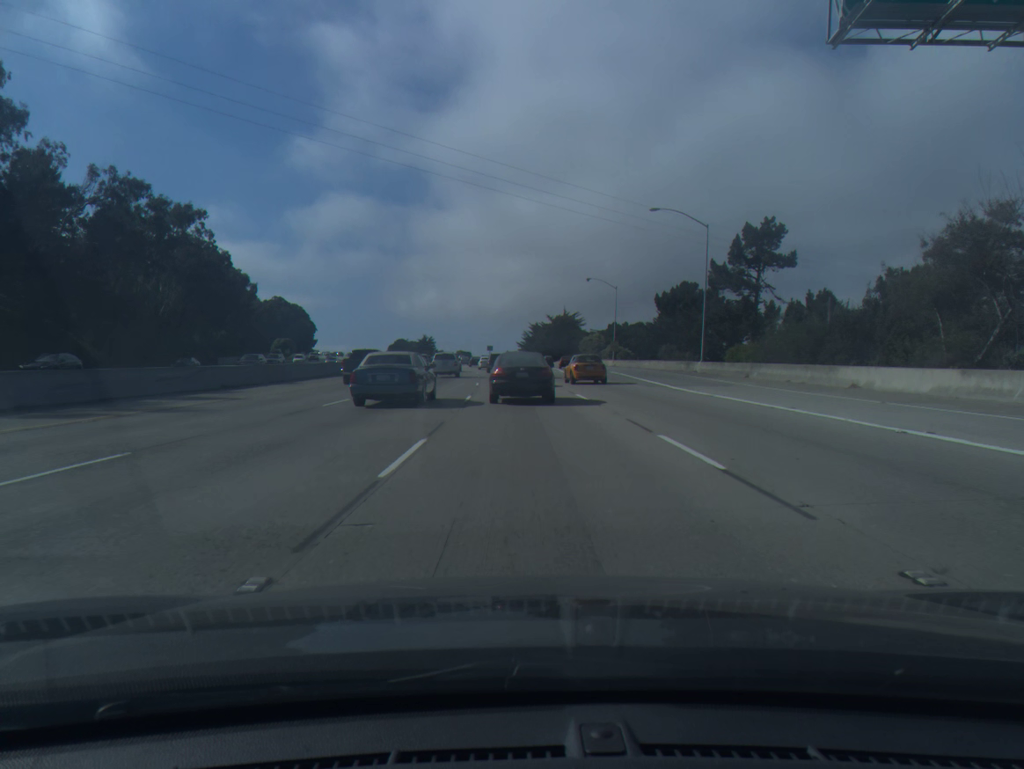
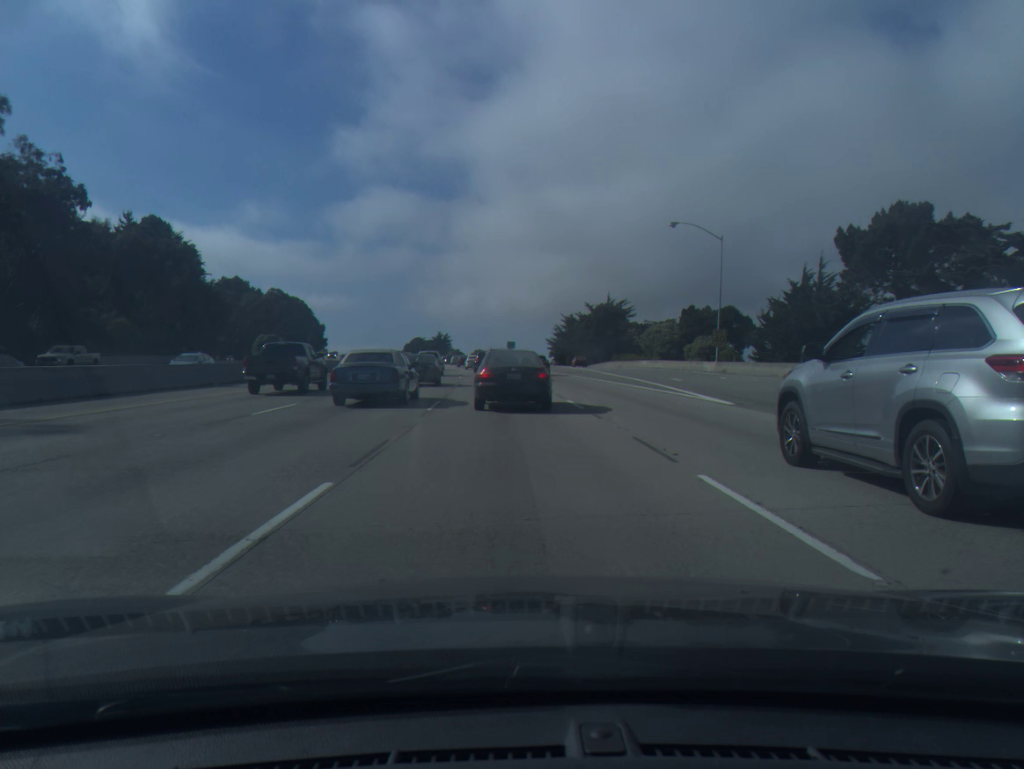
(-0.7, +48.1) m; -2°
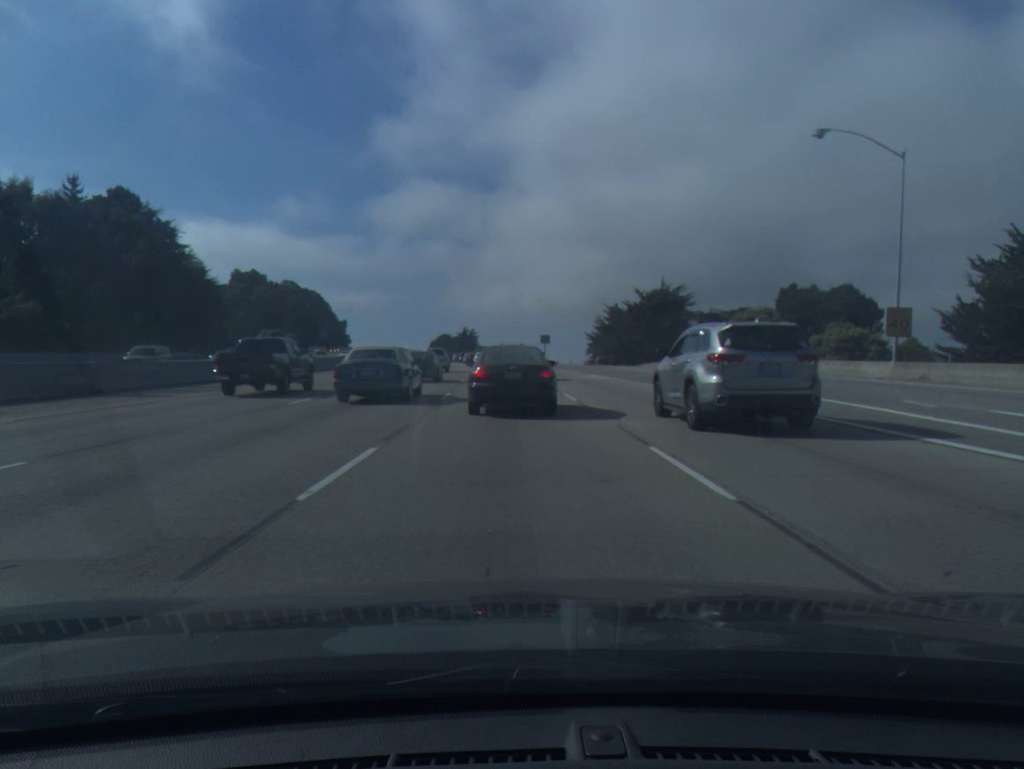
(-0.6, +26.8) m; -2°
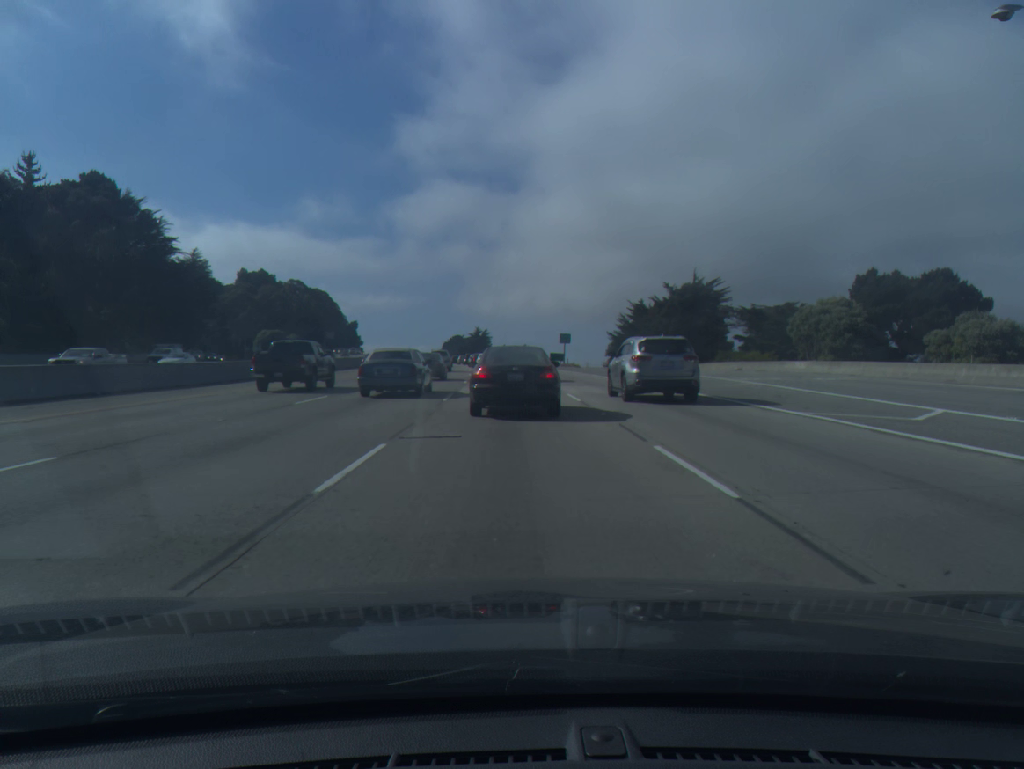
(-0.1, +14.6) m; -1°
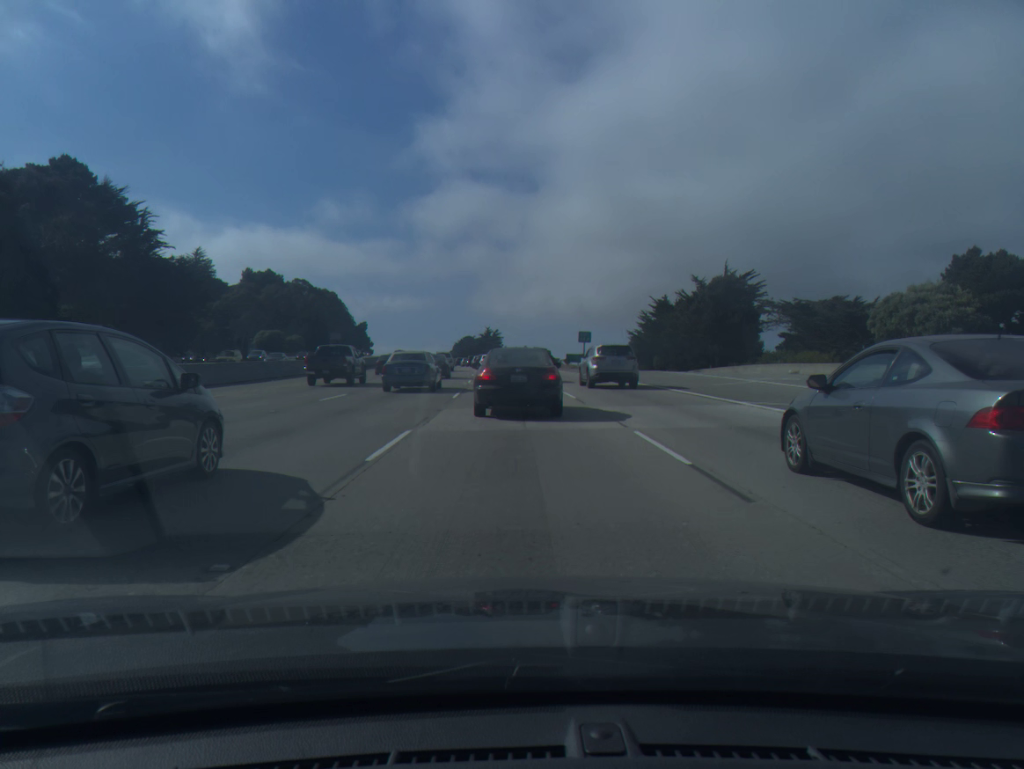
(-0.1, +12.4) m; -1°
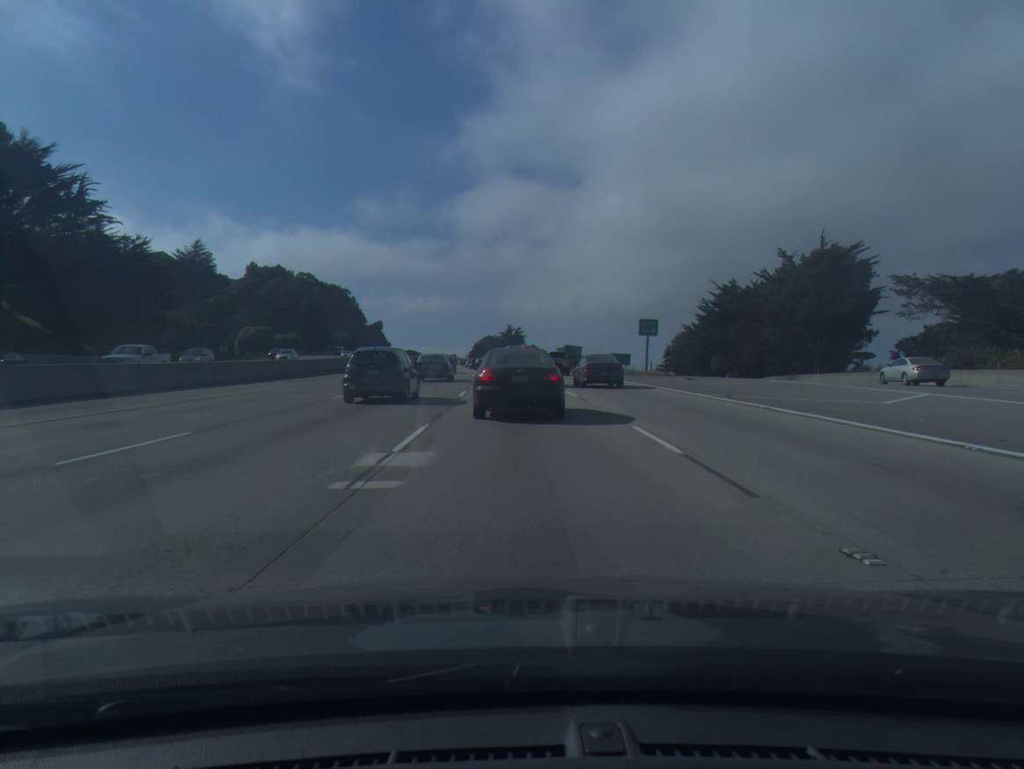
(-0.4, +28.2) m; -2°
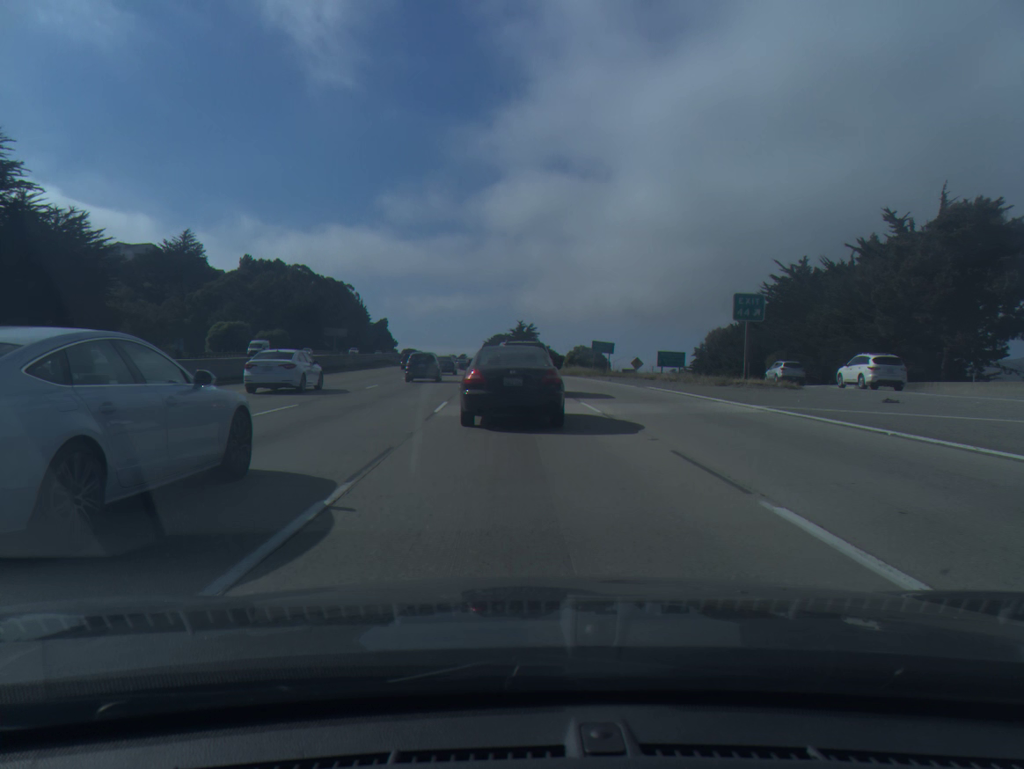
(-0.2, +22.1) m; -1°
